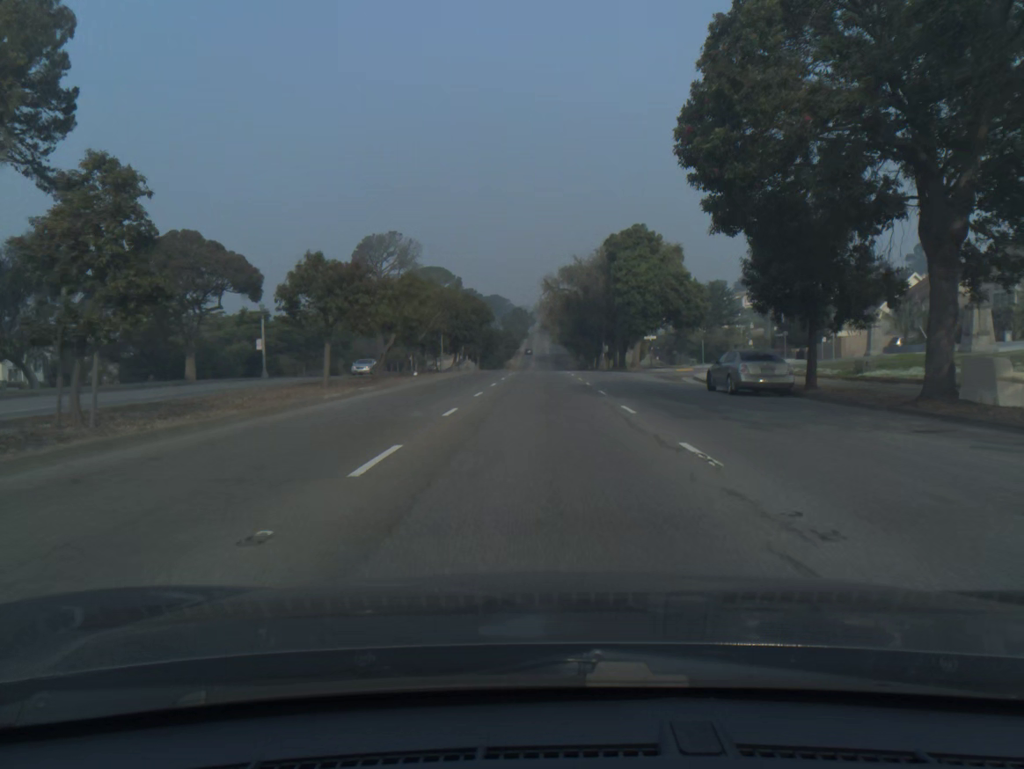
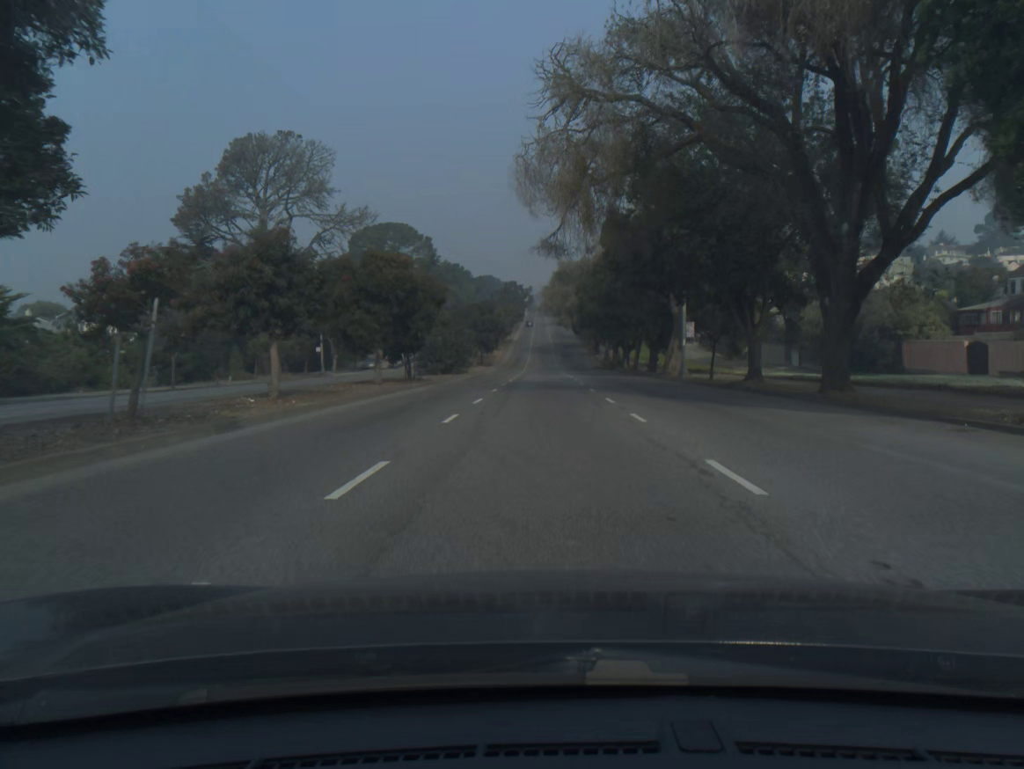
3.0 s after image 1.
(-0.1, +59.3) m; 0°
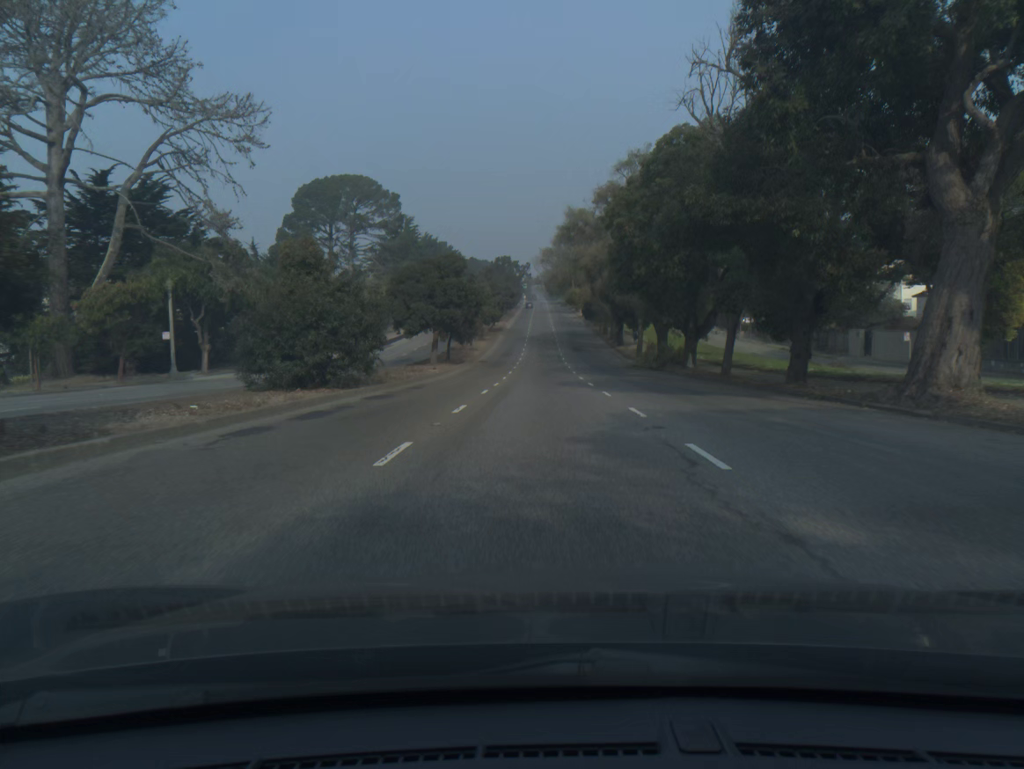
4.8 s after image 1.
(0.0, +34.7) m; 0°
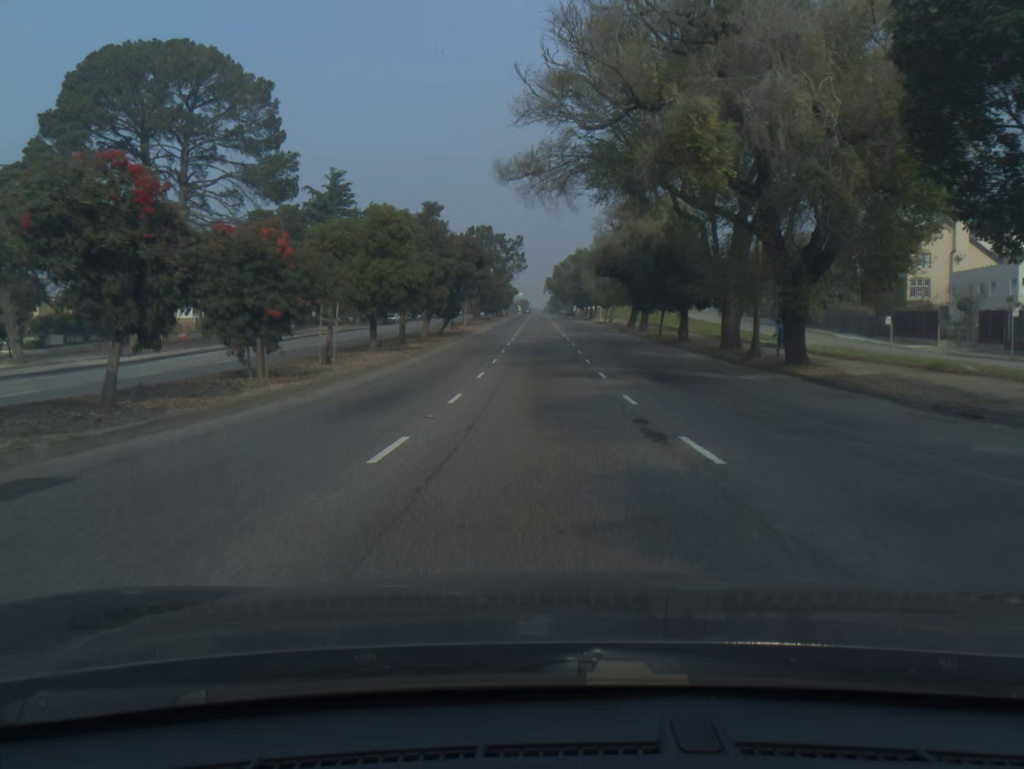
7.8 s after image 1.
(0.0, +57.7) m; 0°
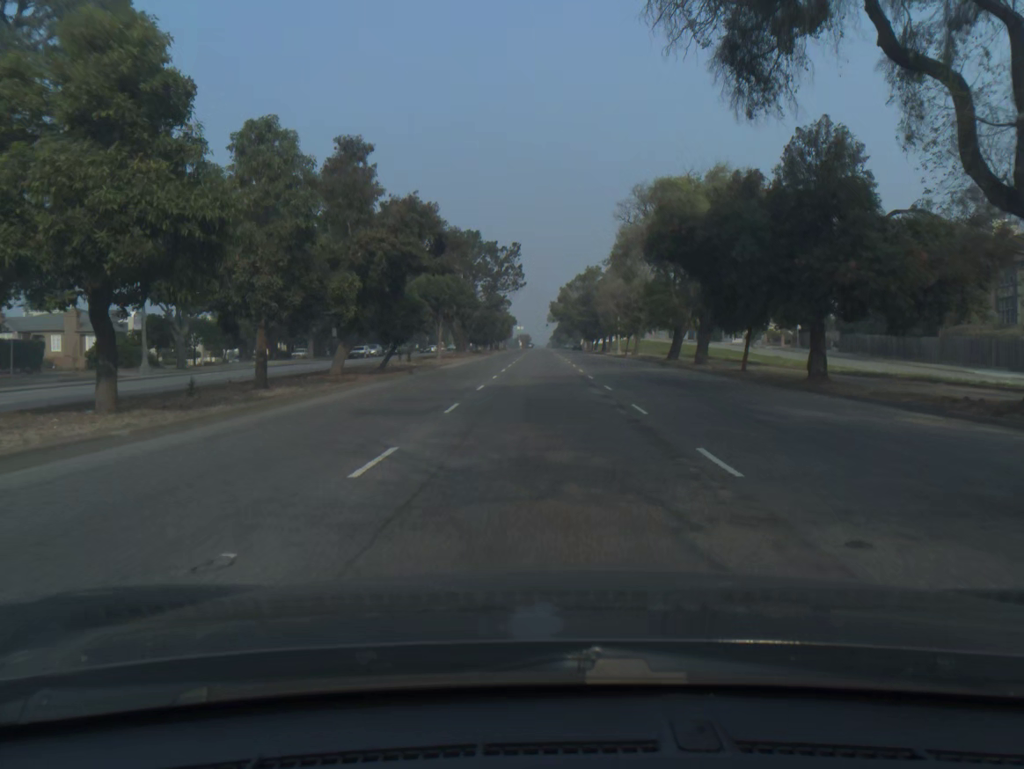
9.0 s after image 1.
(0.0, +22.7) m; 0°
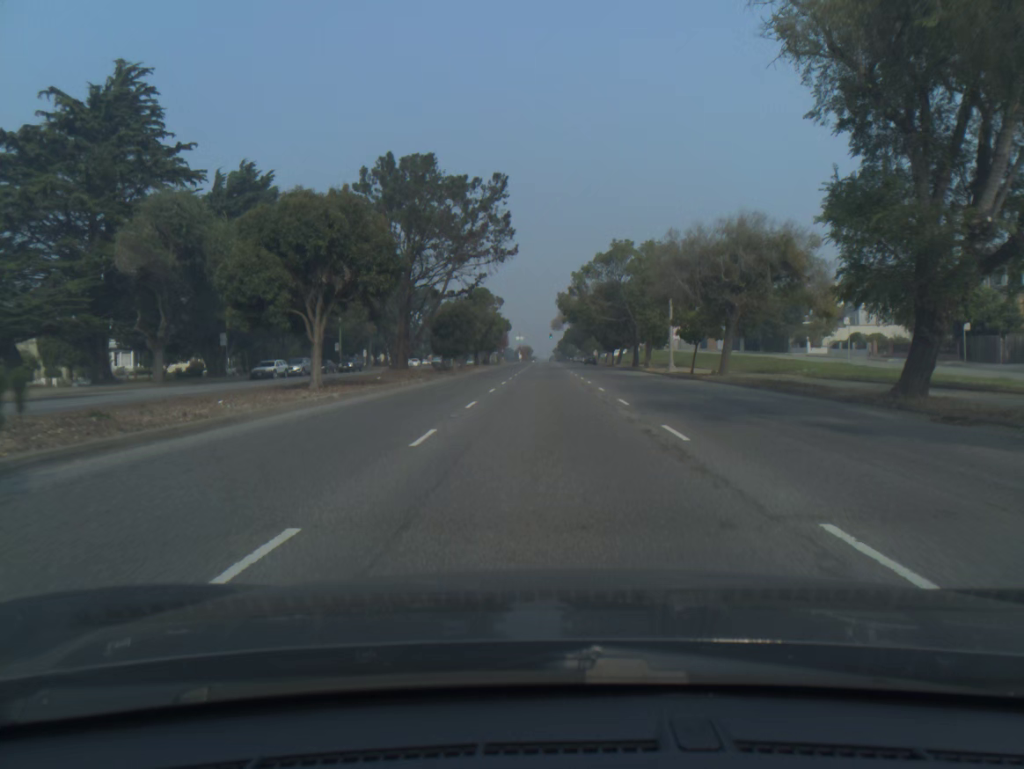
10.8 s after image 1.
(0.0, +32.9) m; 0°
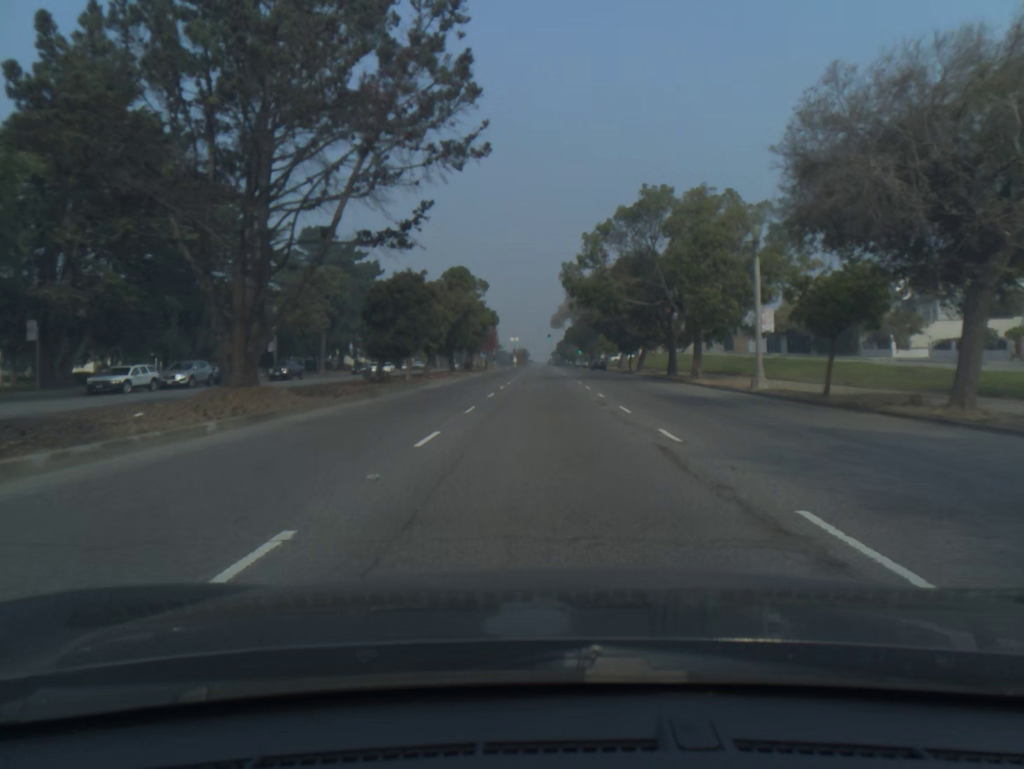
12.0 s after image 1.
(0.0, +21.6) m; 0°
